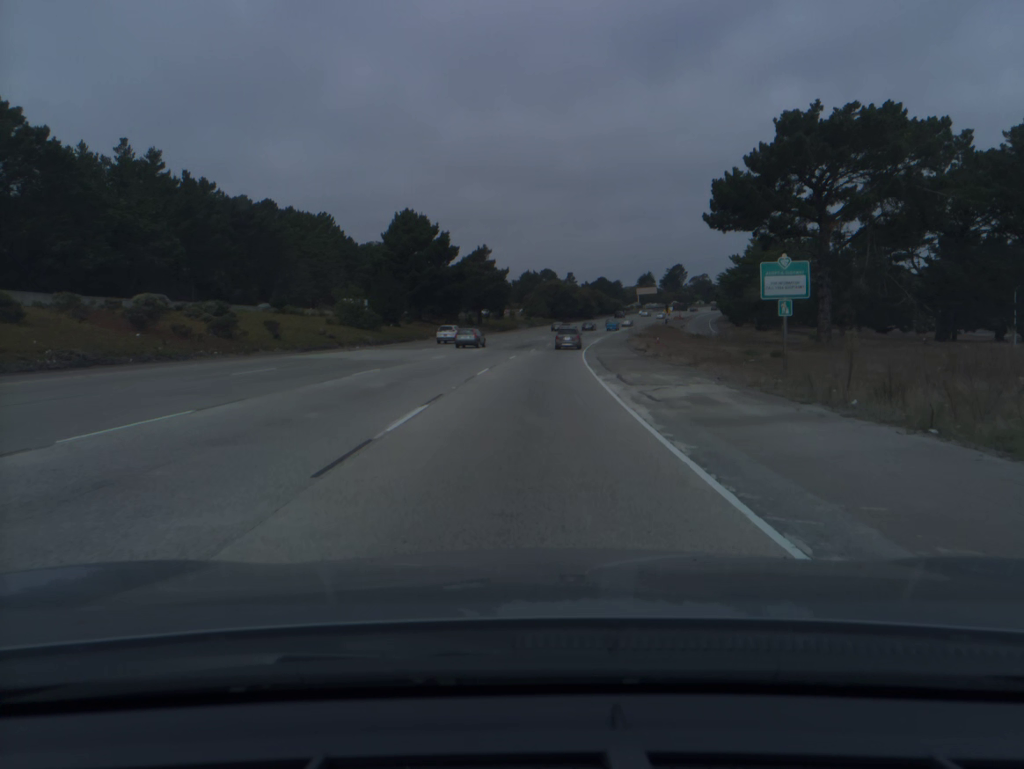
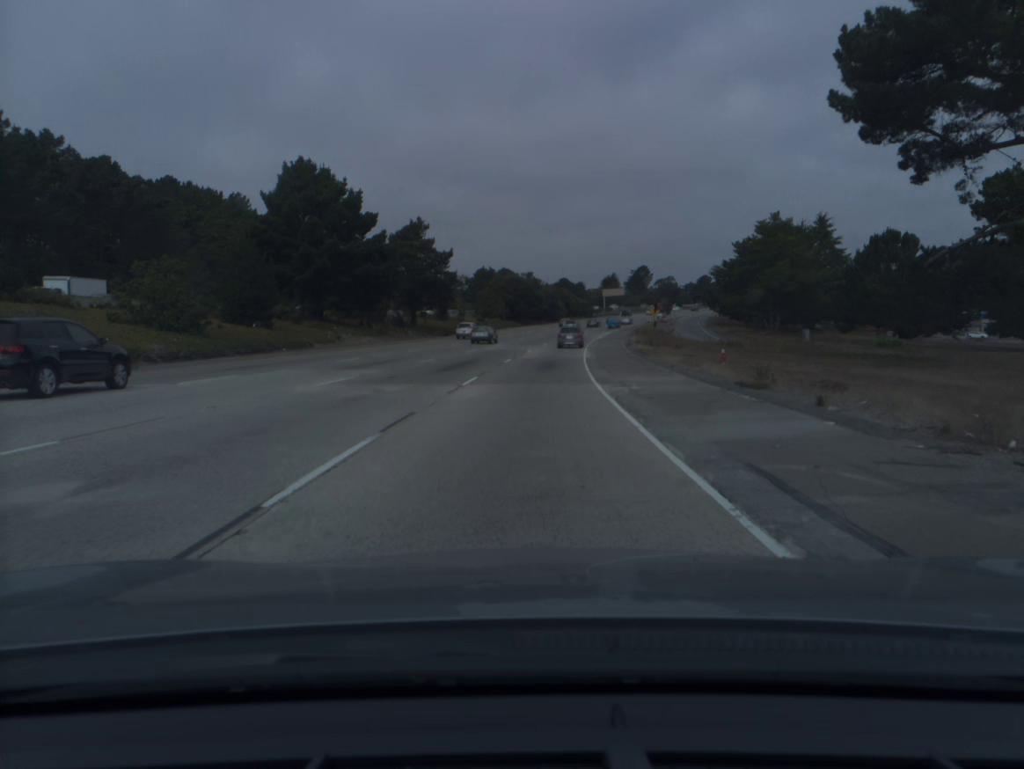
(+0.9, +32.5) m; +3°
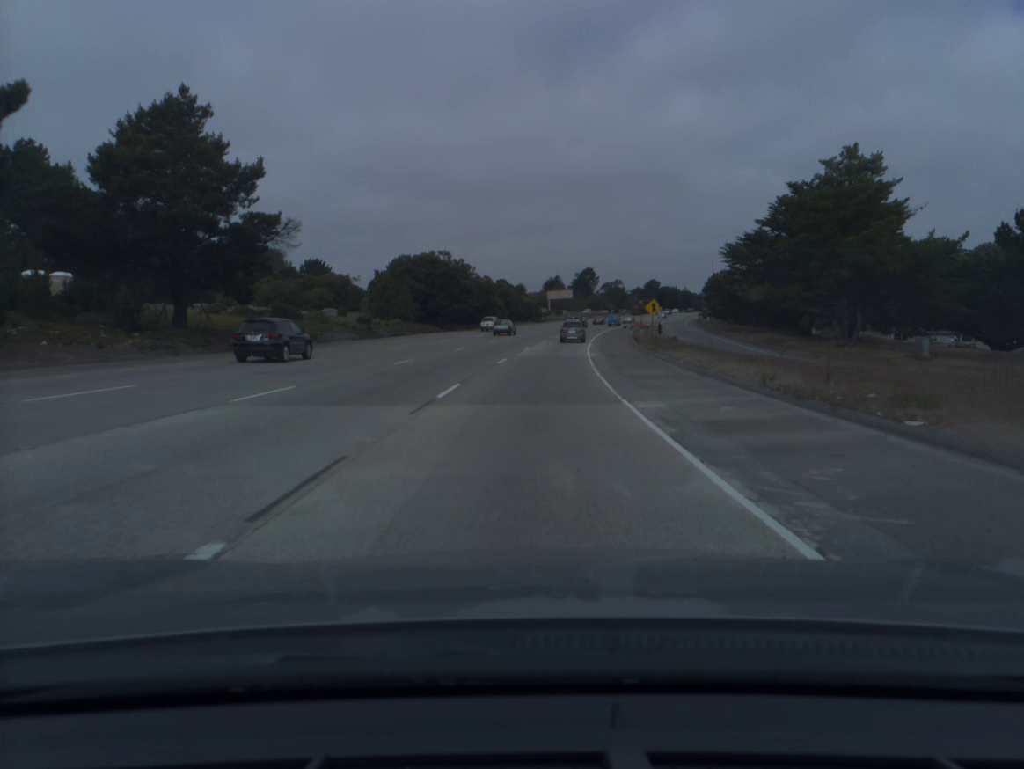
(+1.9, +49.0) m; +5°
